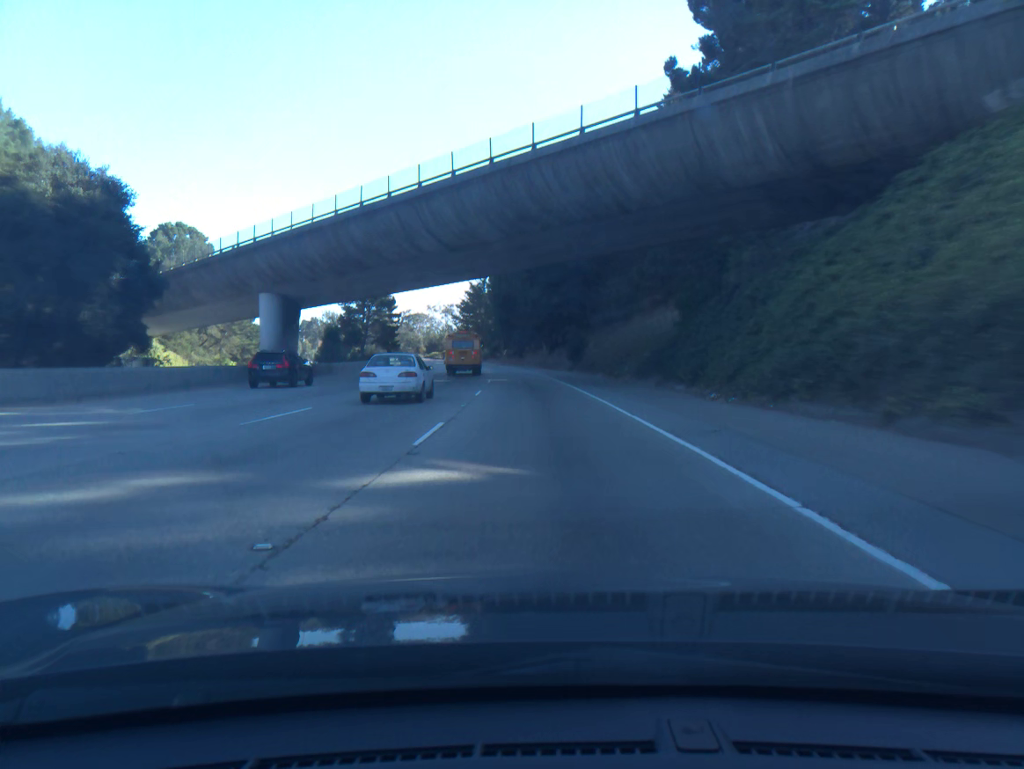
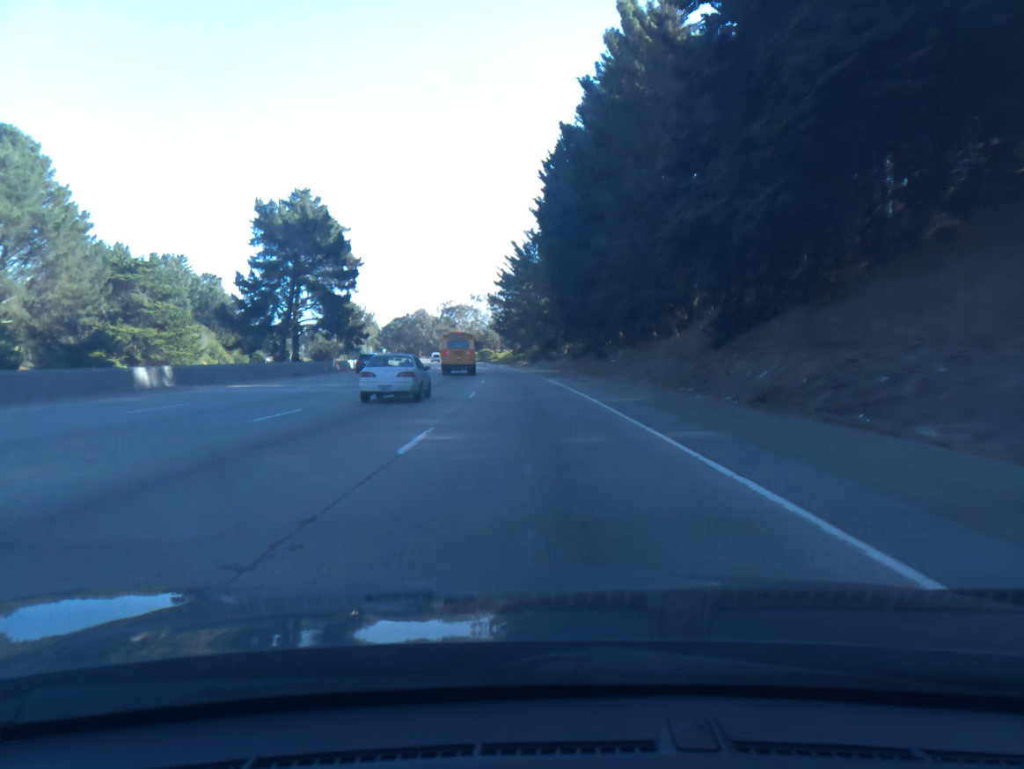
(-3.0, +74.0) m; -4°
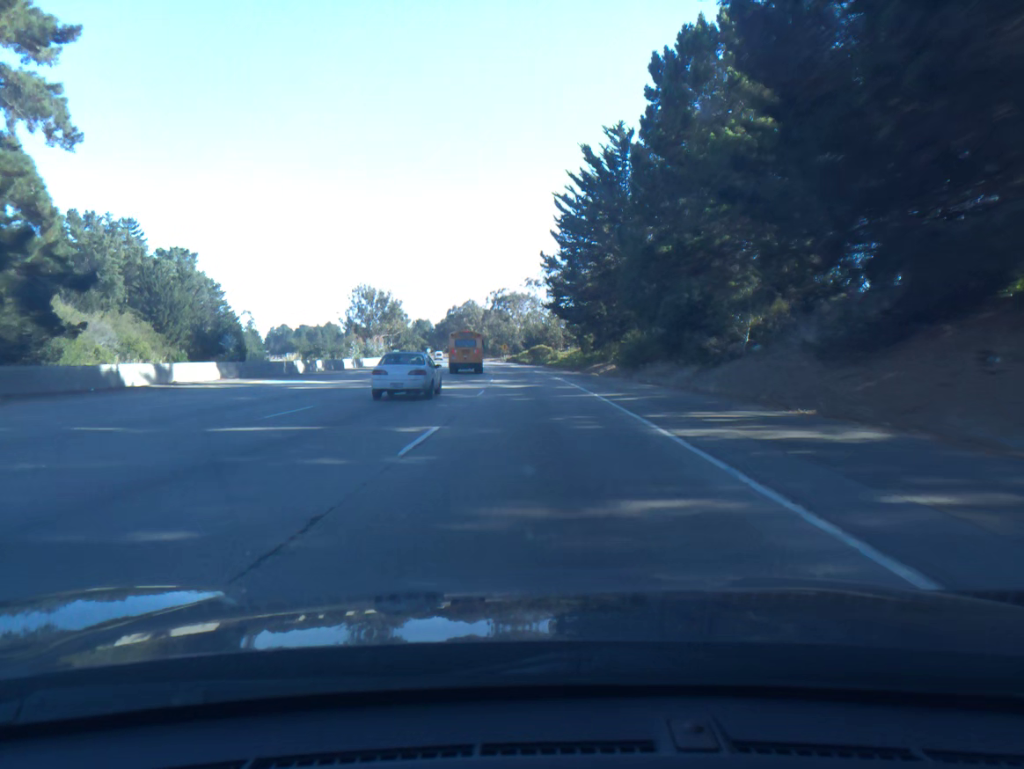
(-2.3, +59.2) m; -5°
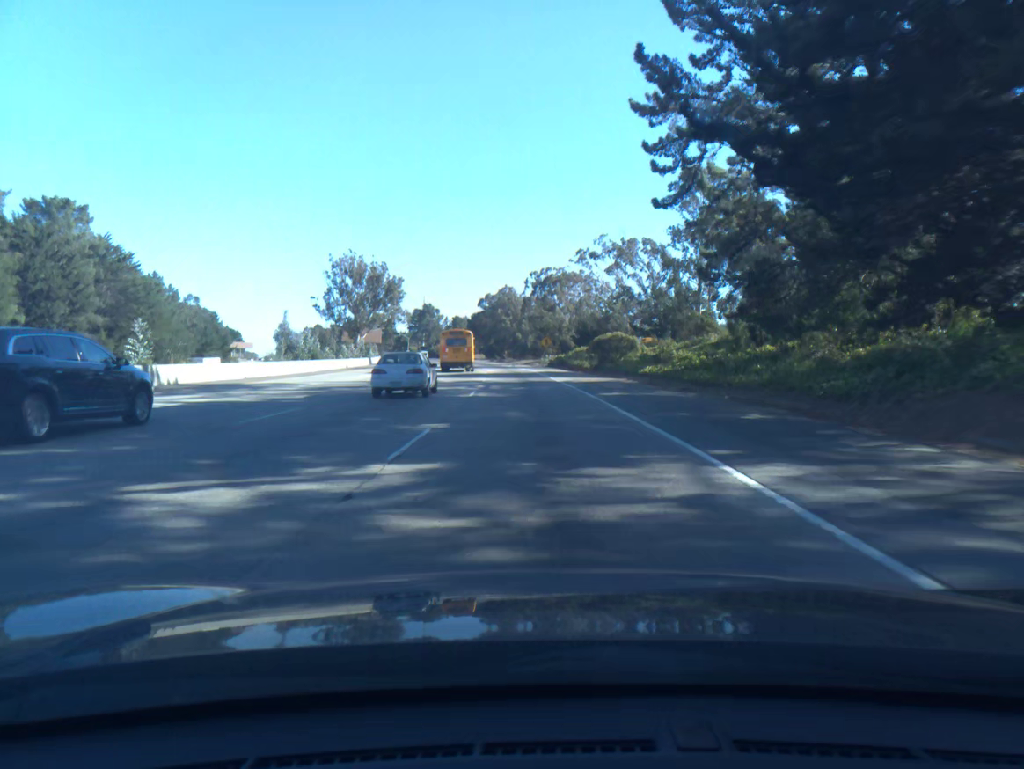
(-1.8, +59.0) m; -4°
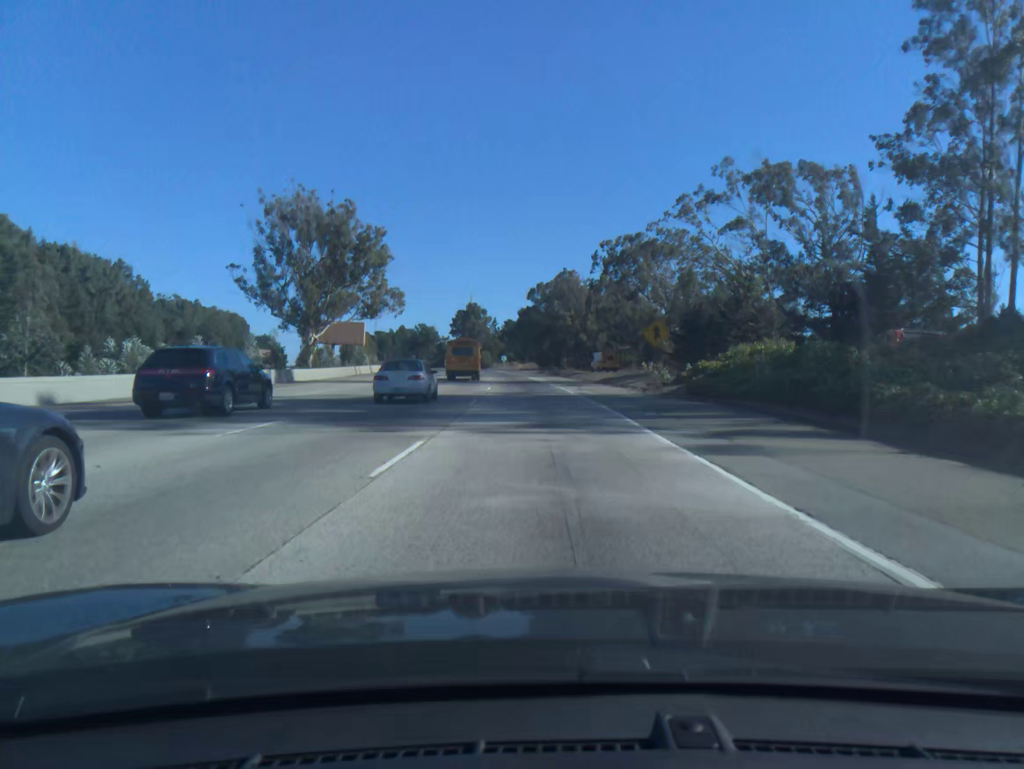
(-2.3, +59.1) m; -4°
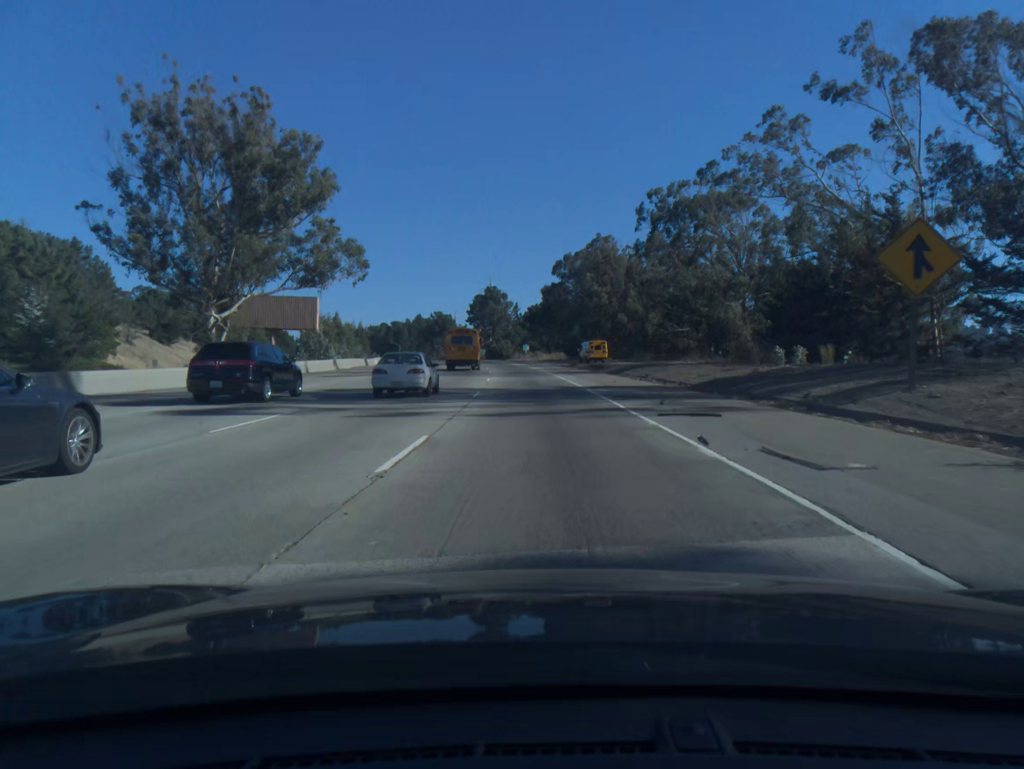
(-0.5, +29.6) m; -2°
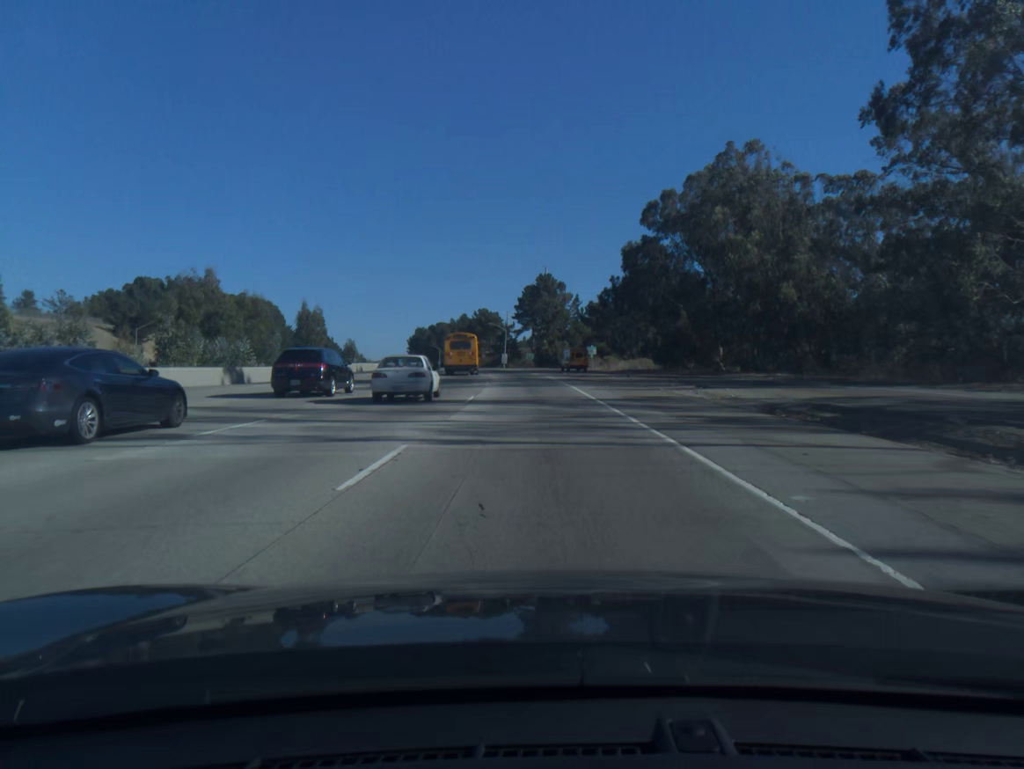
(-2.1, +59.3) m; -5°
